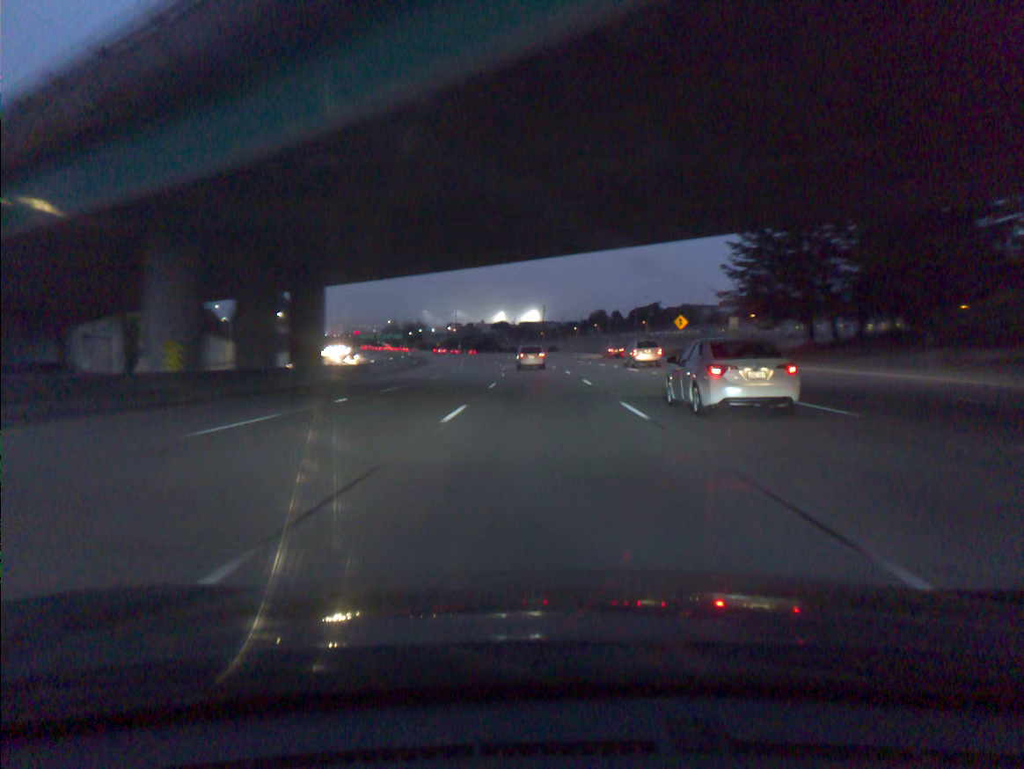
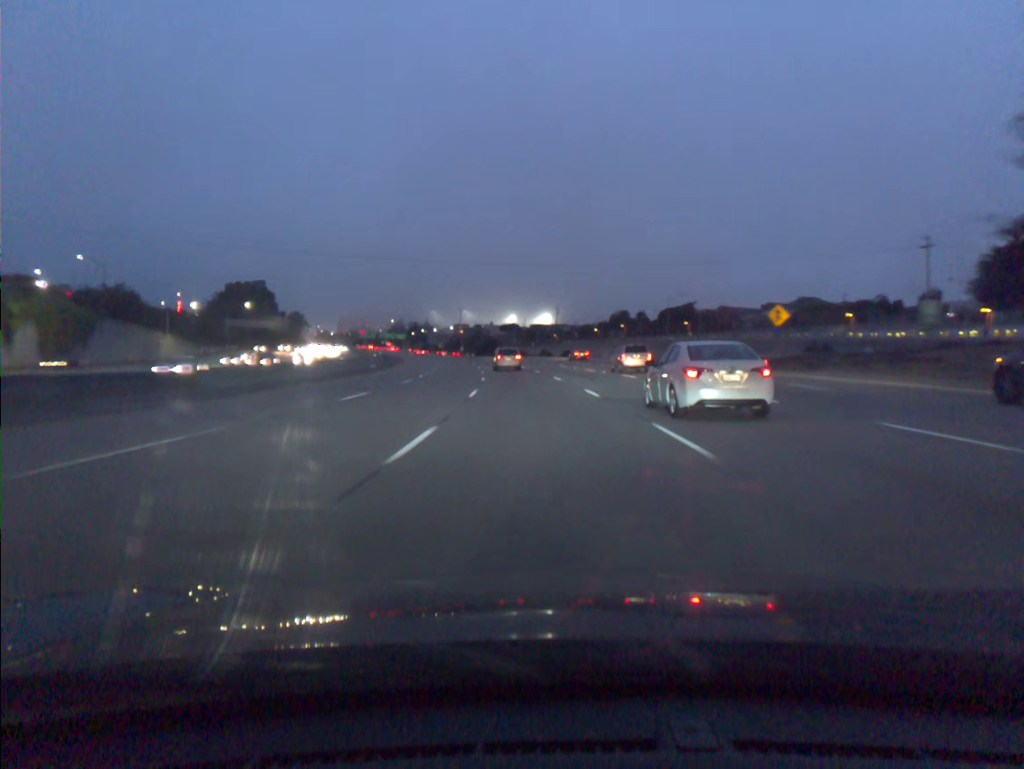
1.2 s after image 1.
(-0.2, +33.3) m; -1°
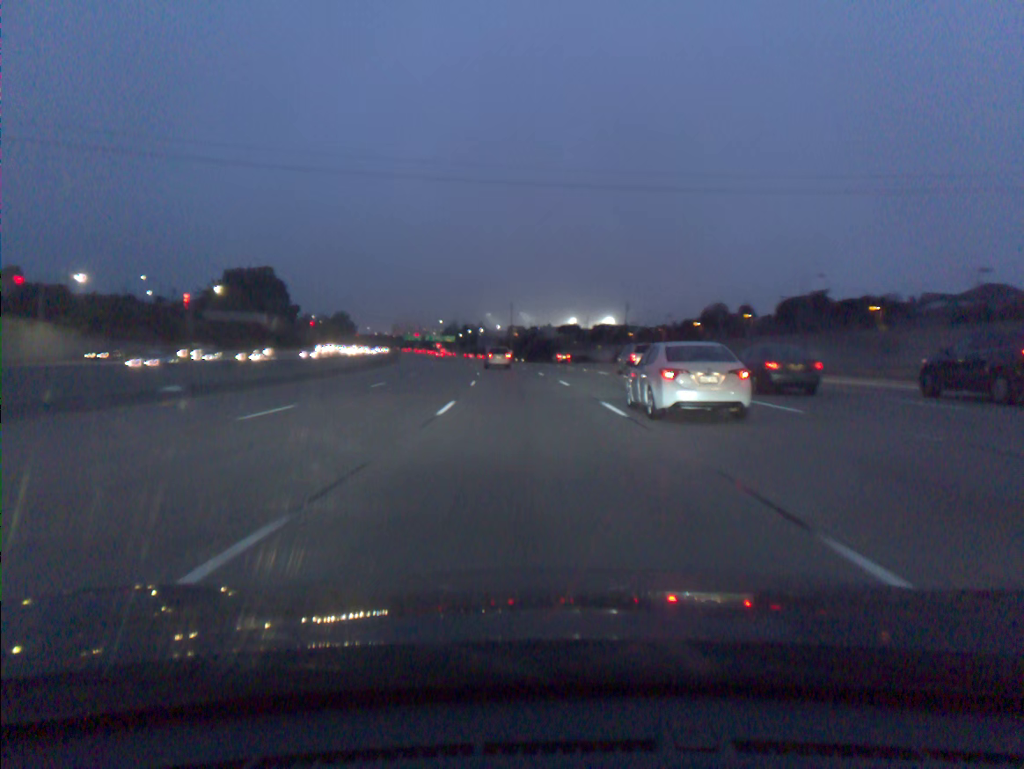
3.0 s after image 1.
(-1.6, +49.9) m; -4°
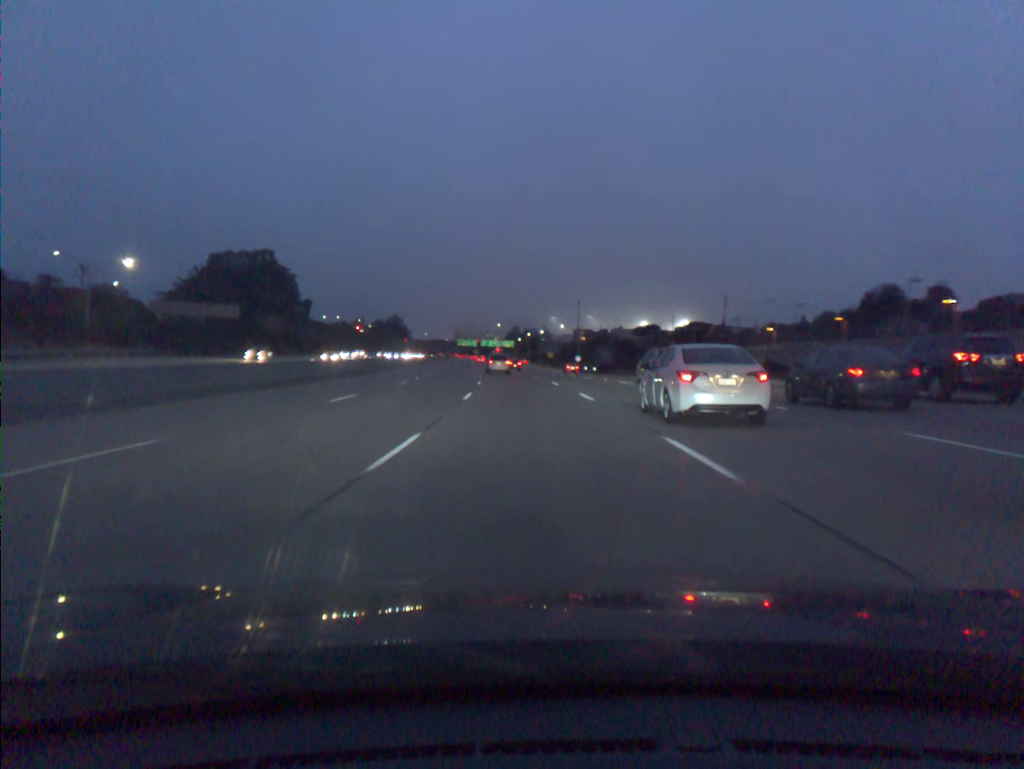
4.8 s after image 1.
(-2.2, +50.3) m; -5°
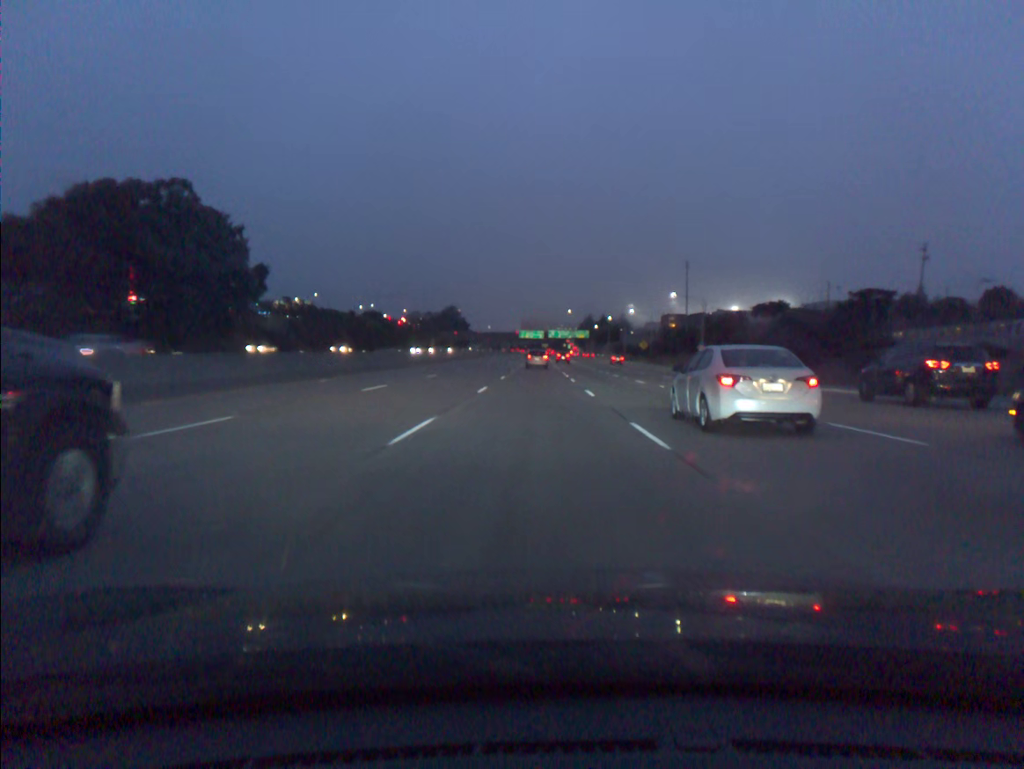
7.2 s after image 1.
(-3.3, +68.6) m; -5°
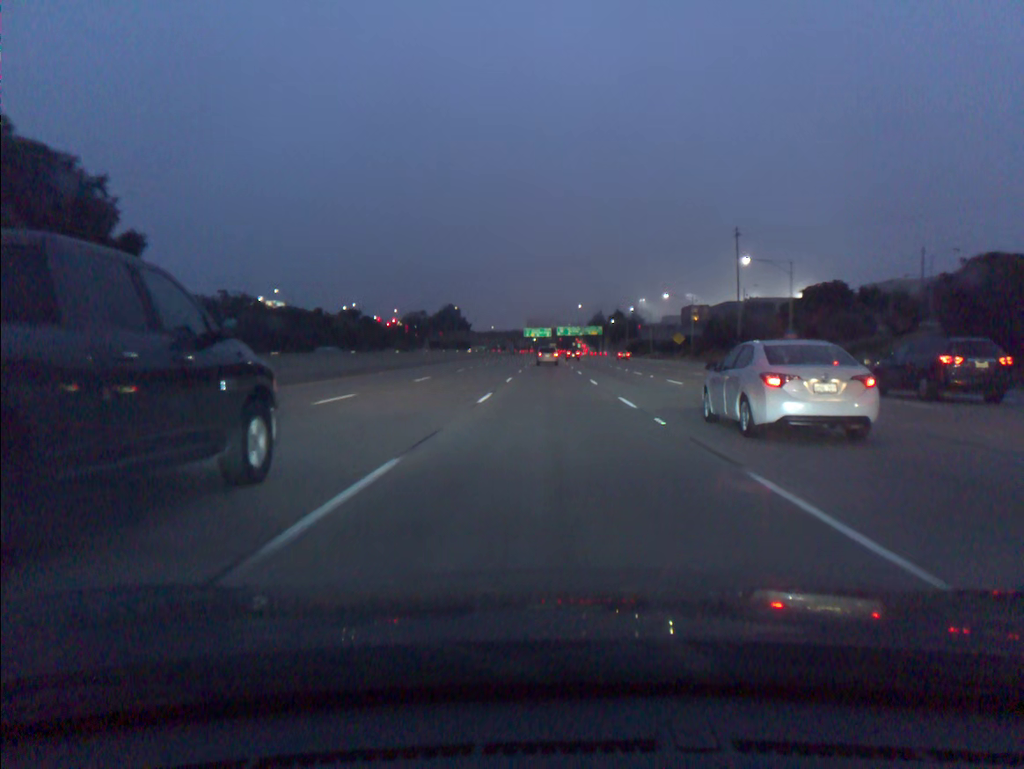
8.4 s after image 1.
(-0.3, +35.2) m; 0°
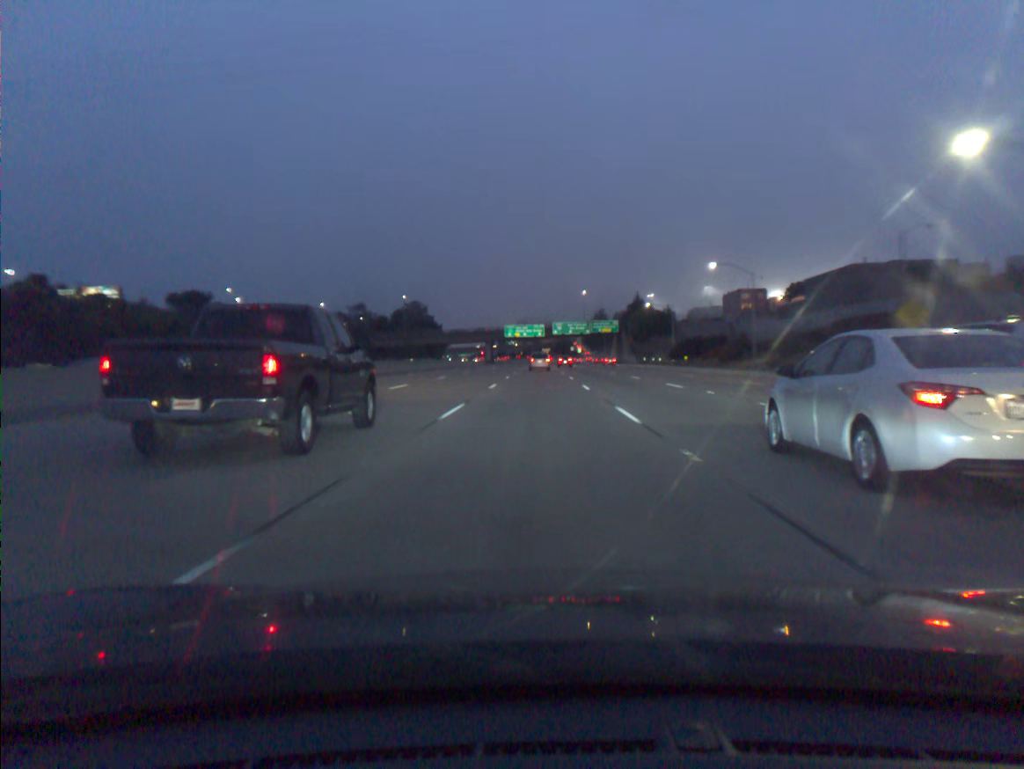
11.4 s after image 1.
(+1.0, +89.1) m; +1°
